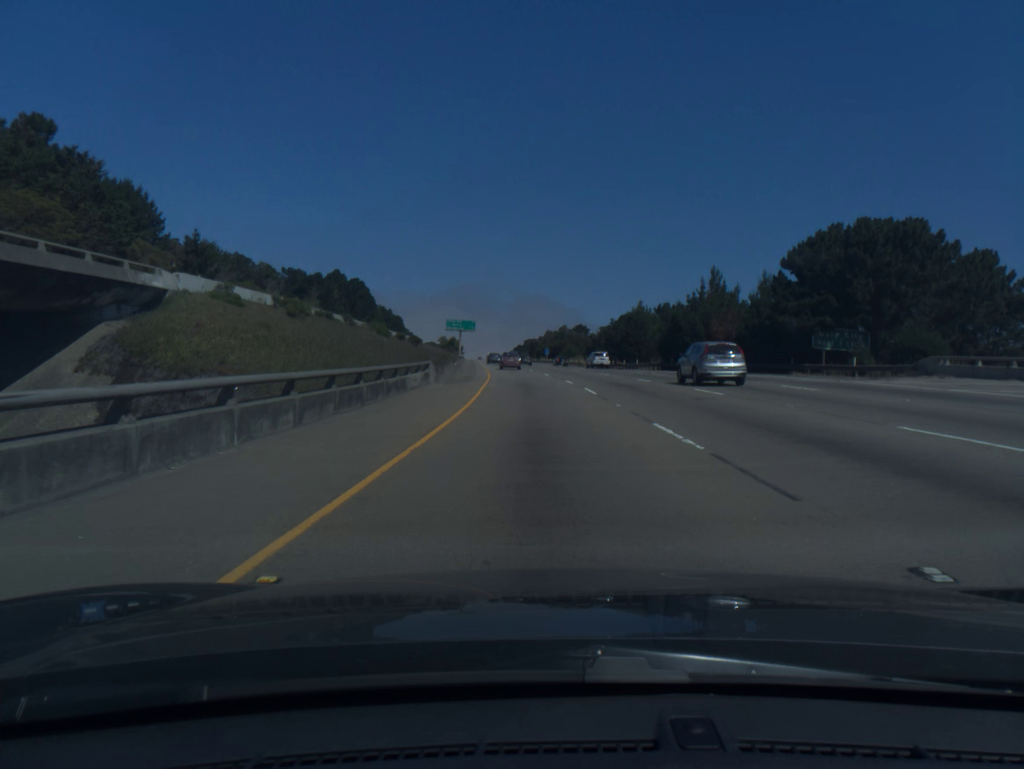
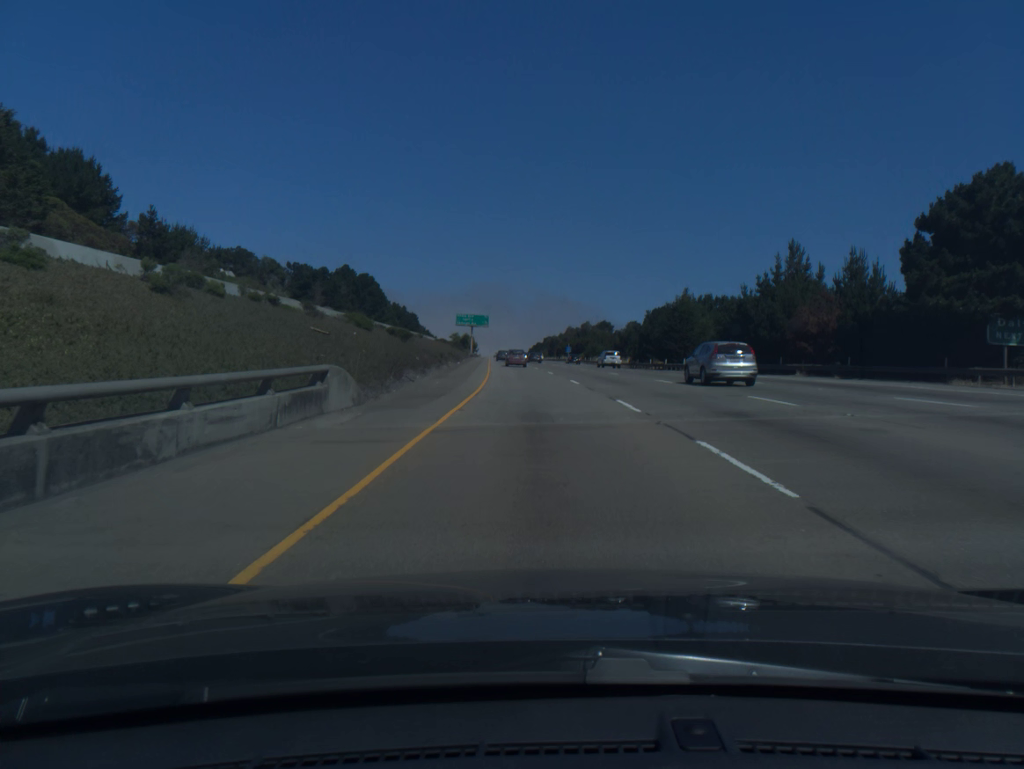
(-0.2, +17.9) m; -1°
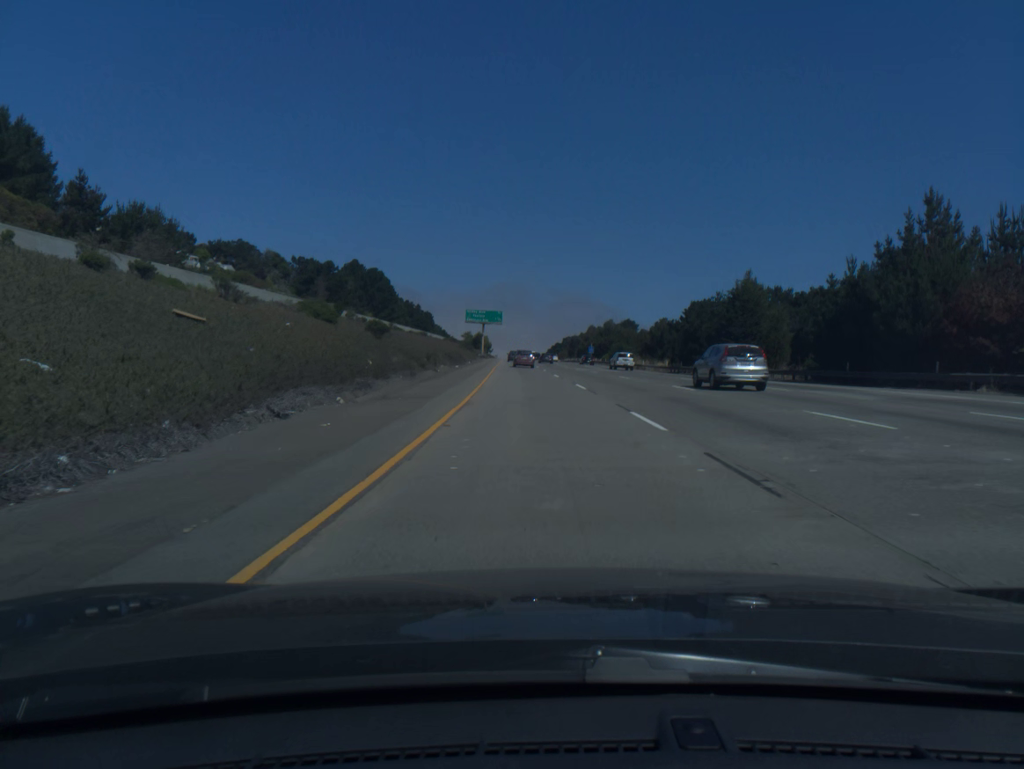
(-0.2, +17.9) m; -1°
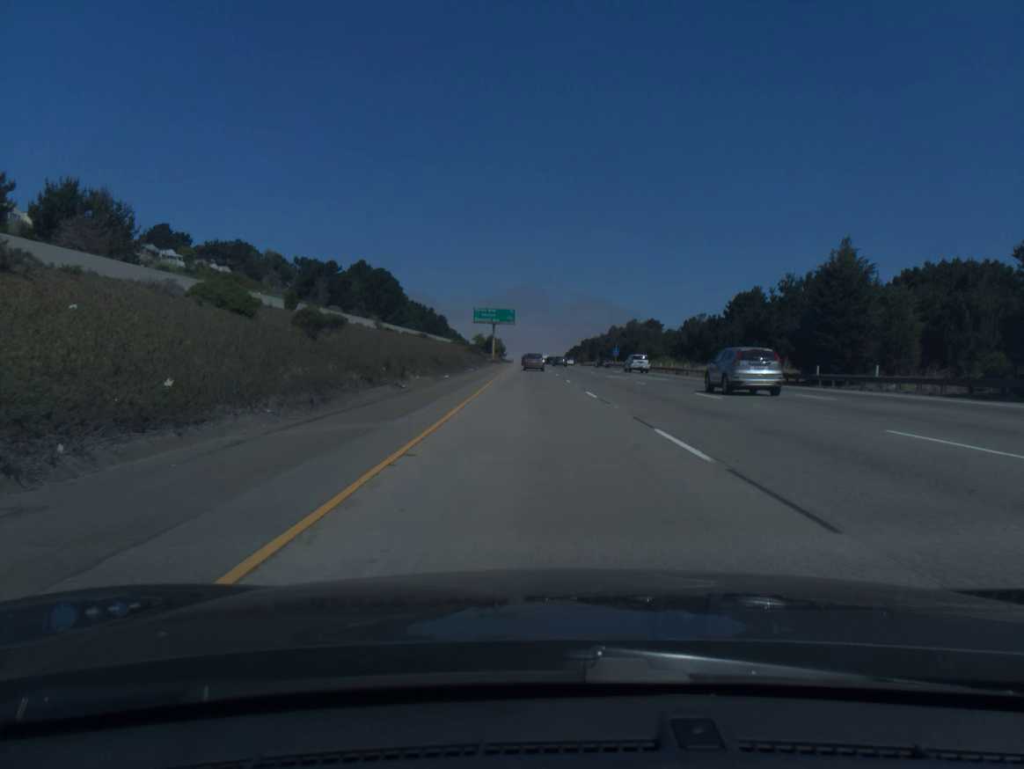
(-0.2, +17.9) m; -1°
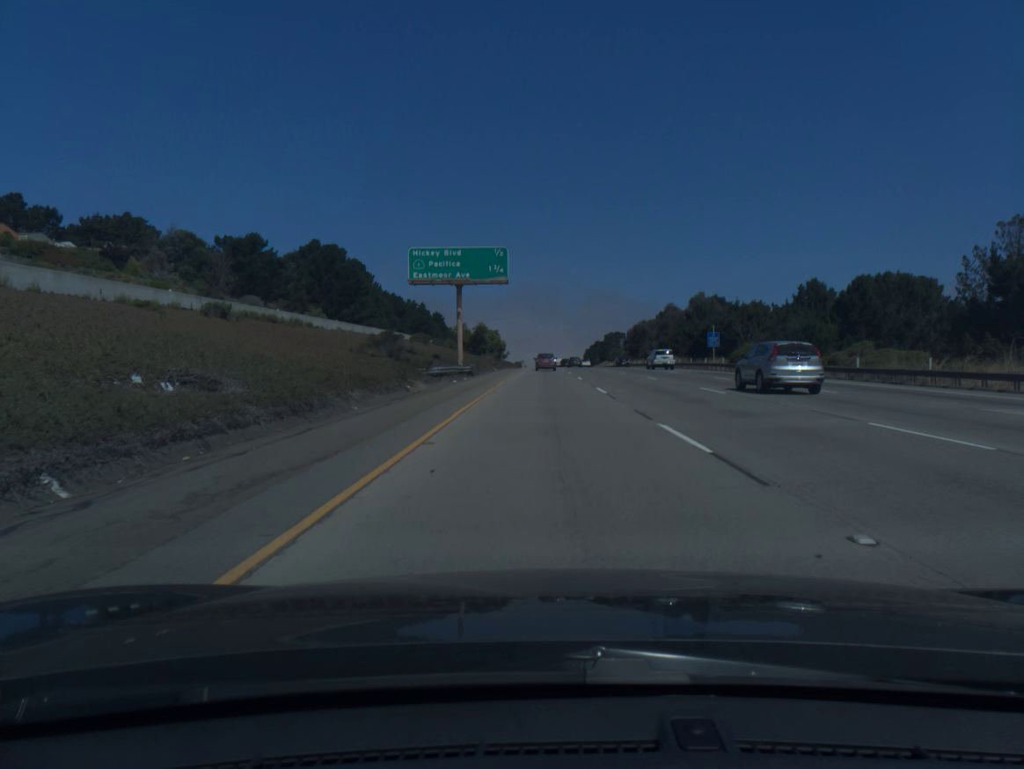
(-1.3, +71.7) m; -1°
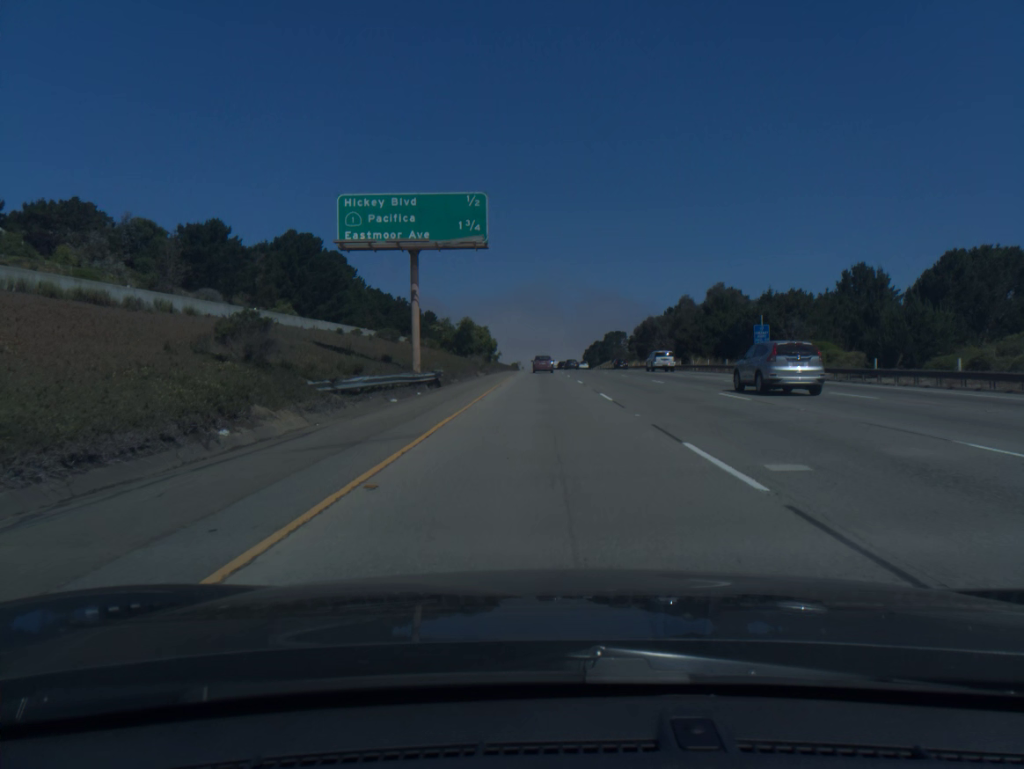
(0.0, +17.9) m; 0°
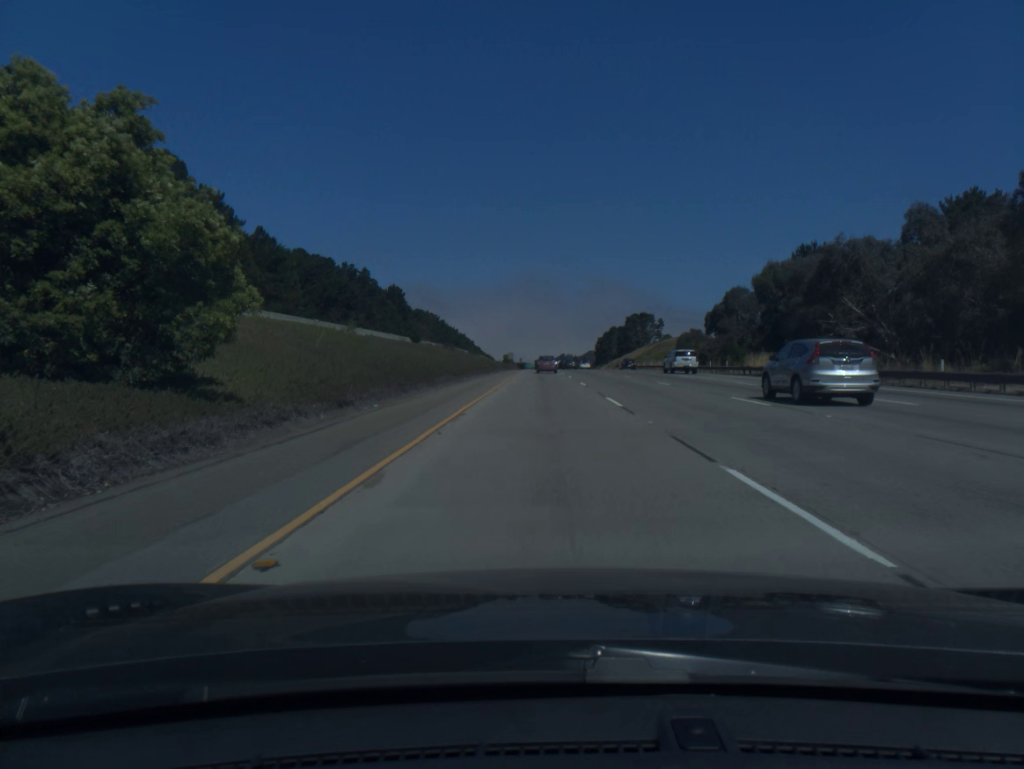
(-0.2, +89.9) m; 0°
